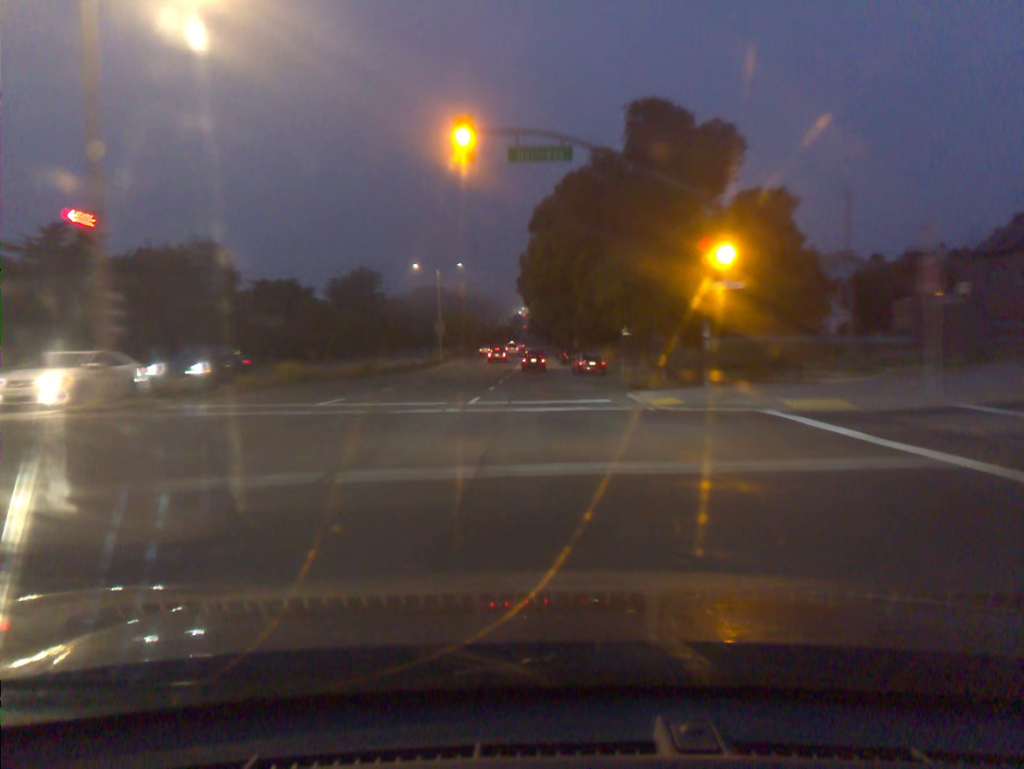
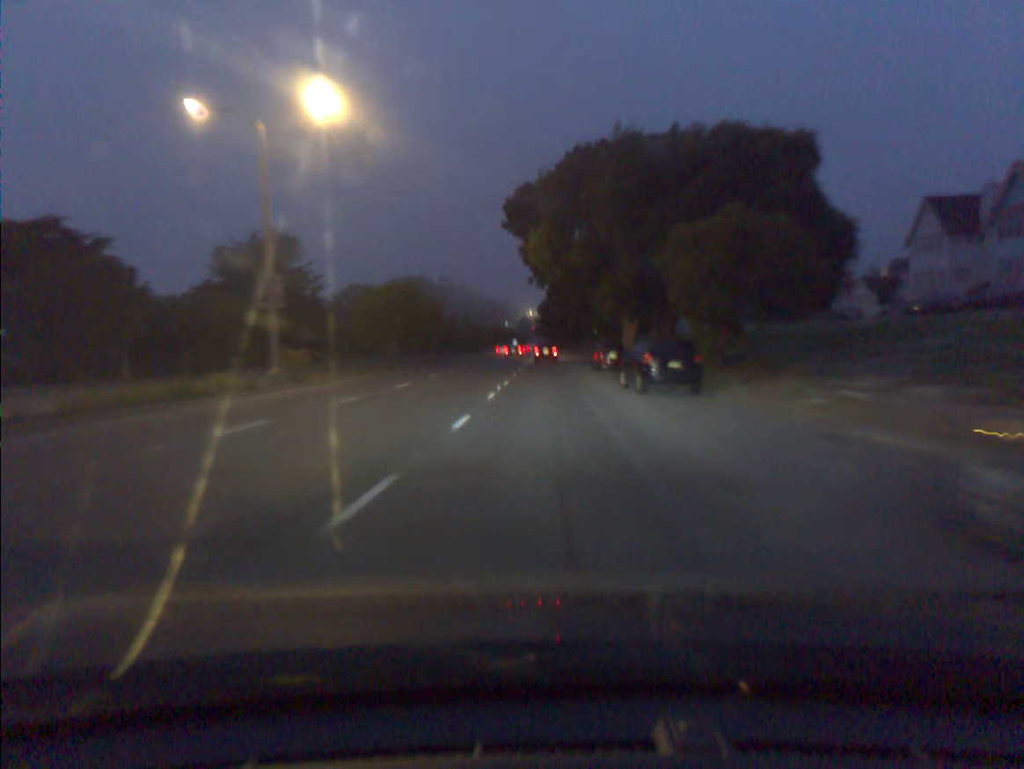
(-0.2, +51.6) m; -1°
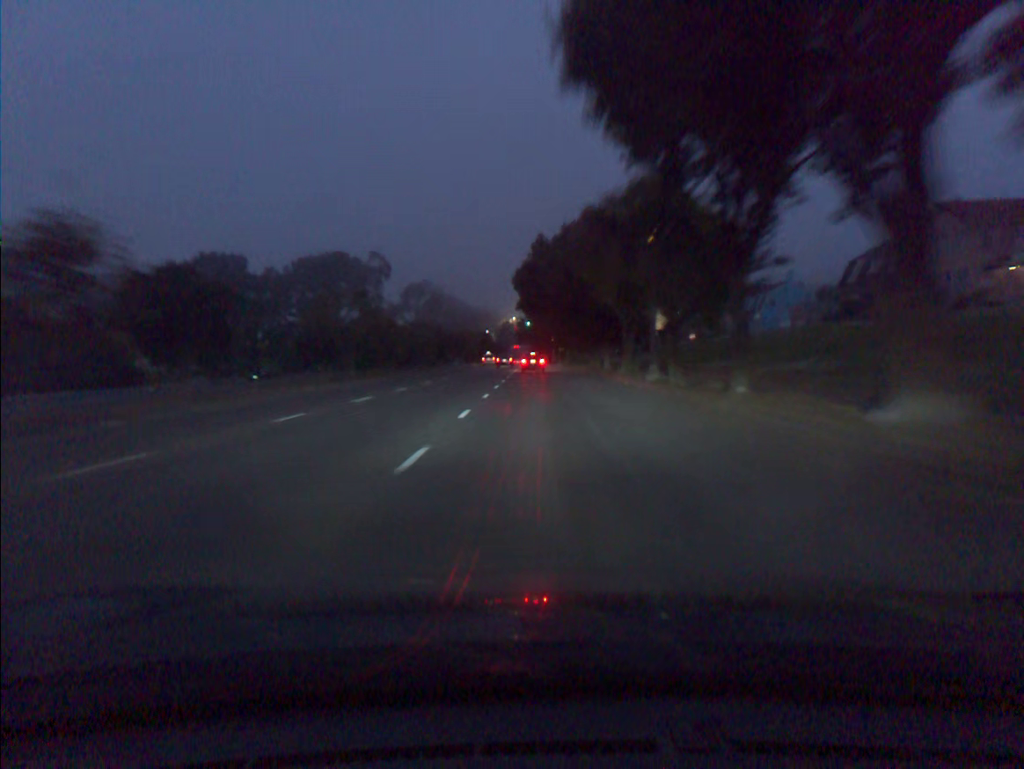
(+0.2, +55.0) m; +1°
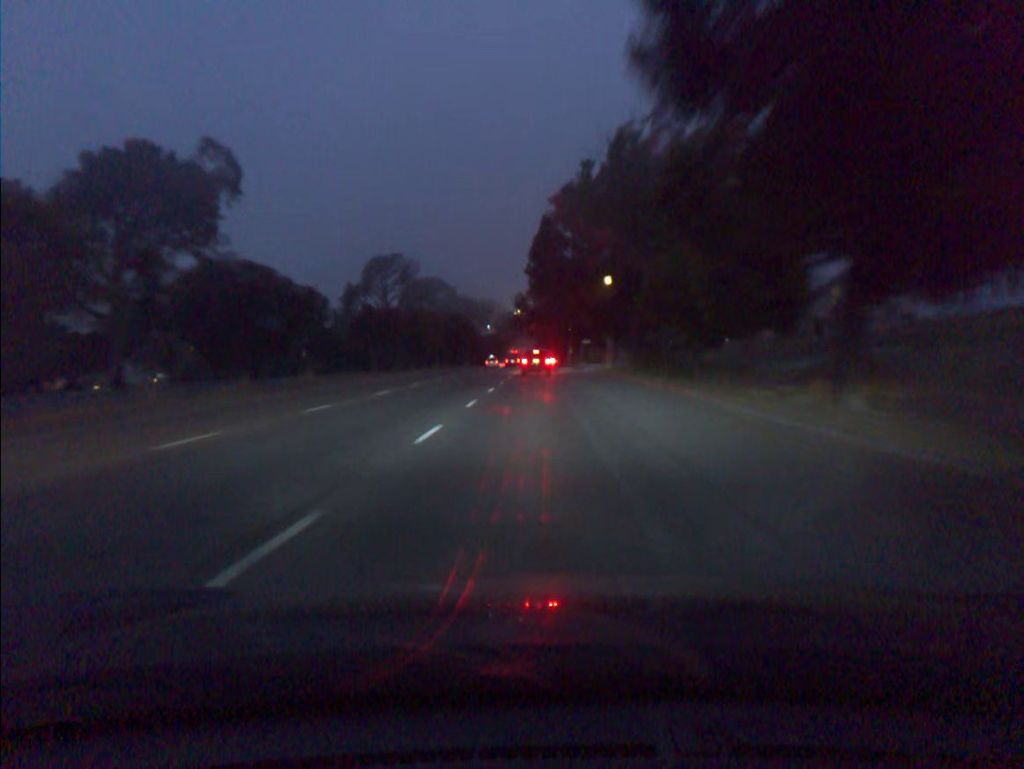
(-0.1, +55.4) m; 0°
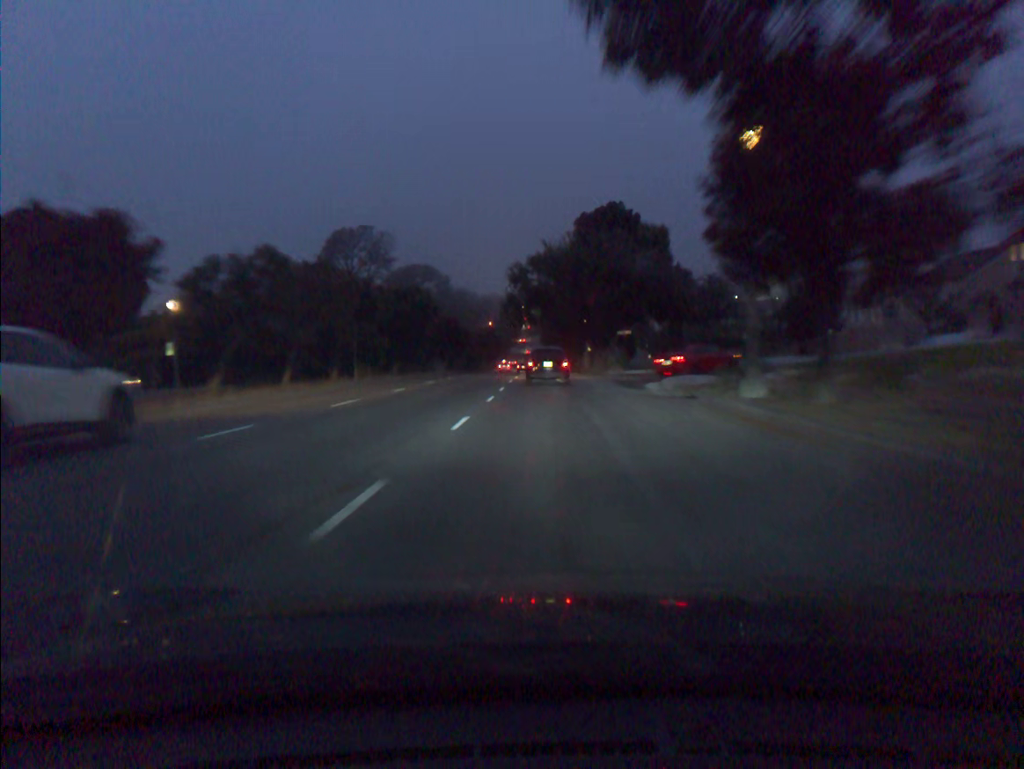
(-0.2, +35.7) m; -1°
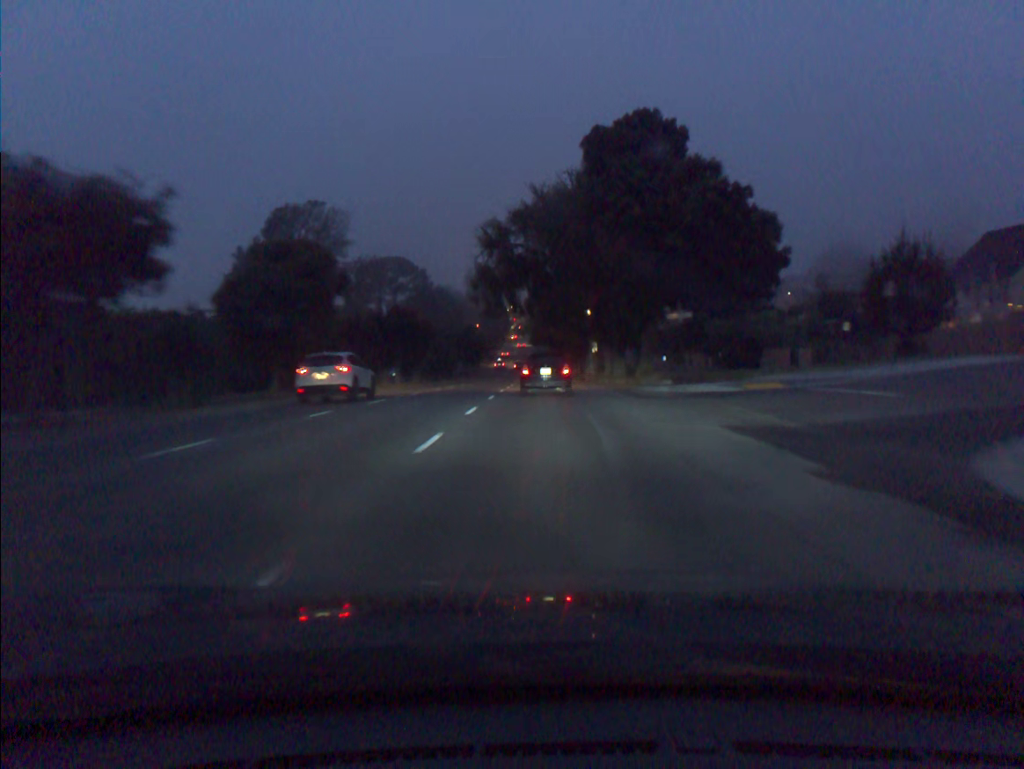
(+0.1, +23.7) m; +1°
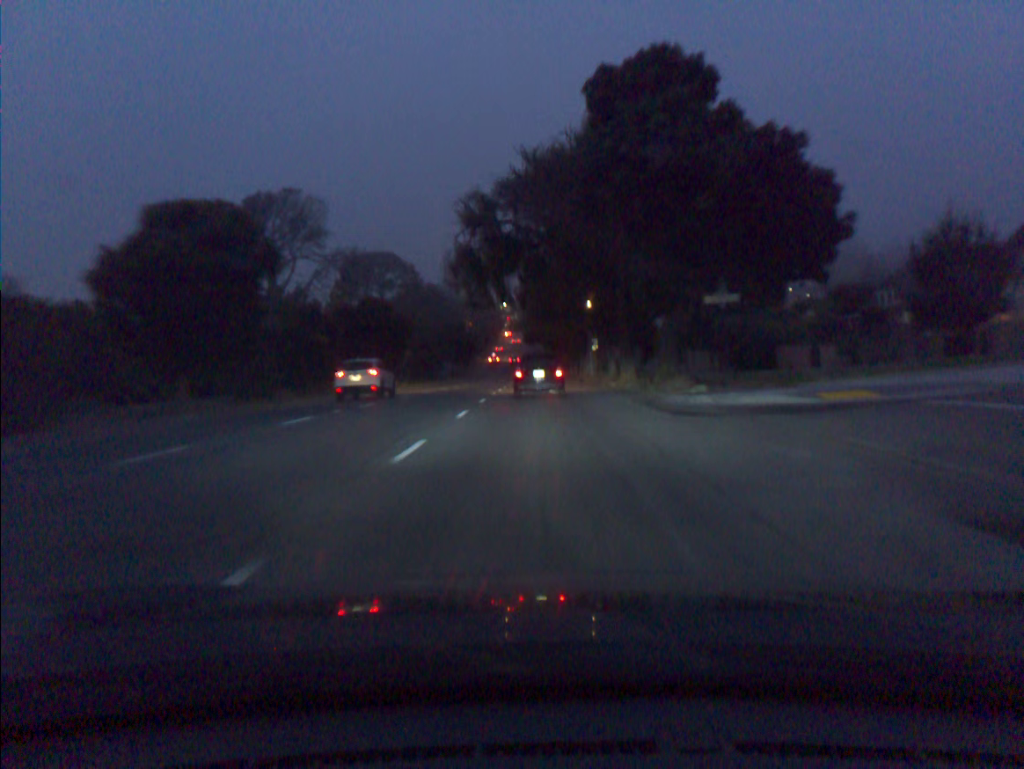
(0.0, +7.8) m; 0°
